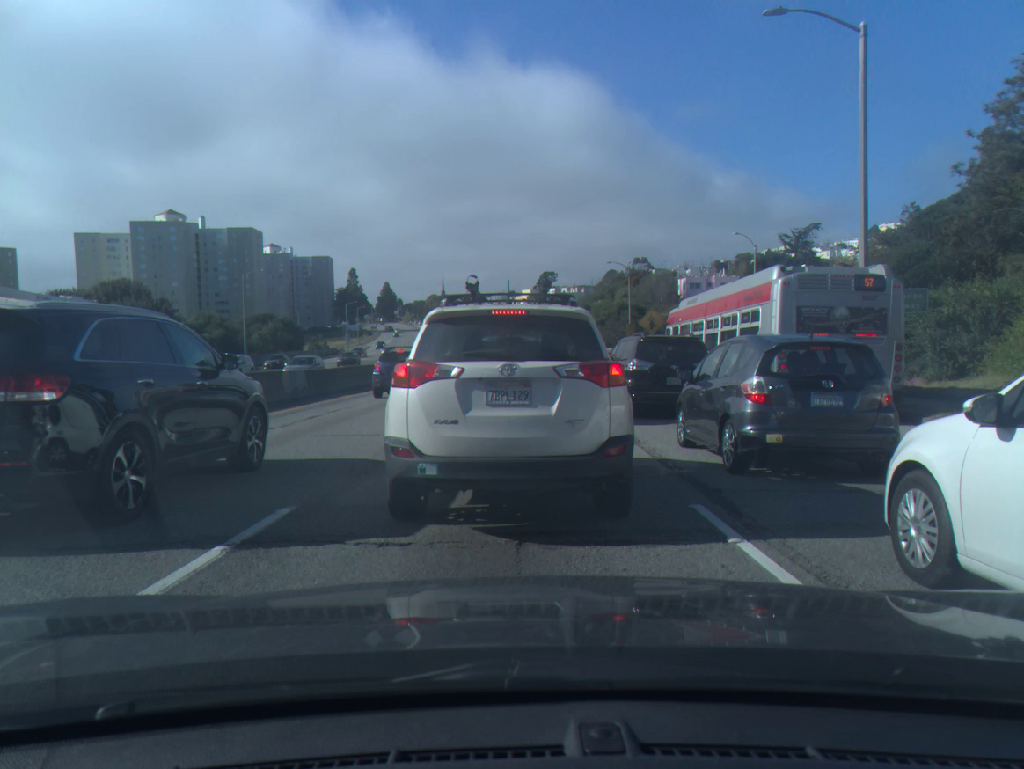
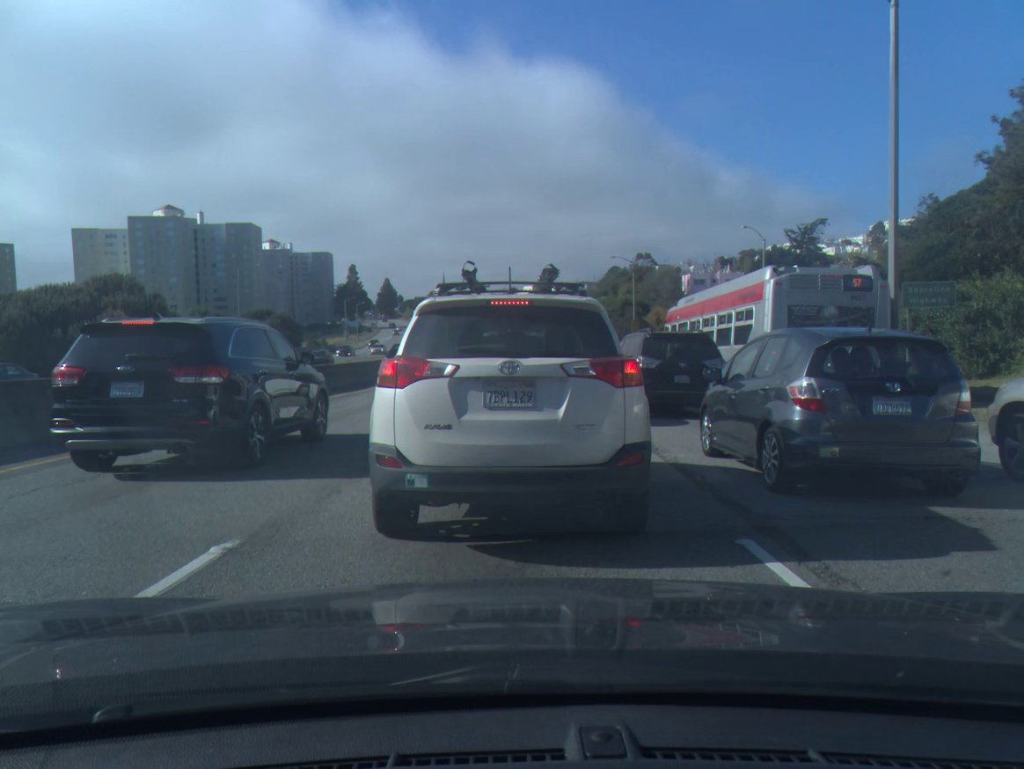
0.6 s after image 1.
(0.0, +1.3) m; 0°
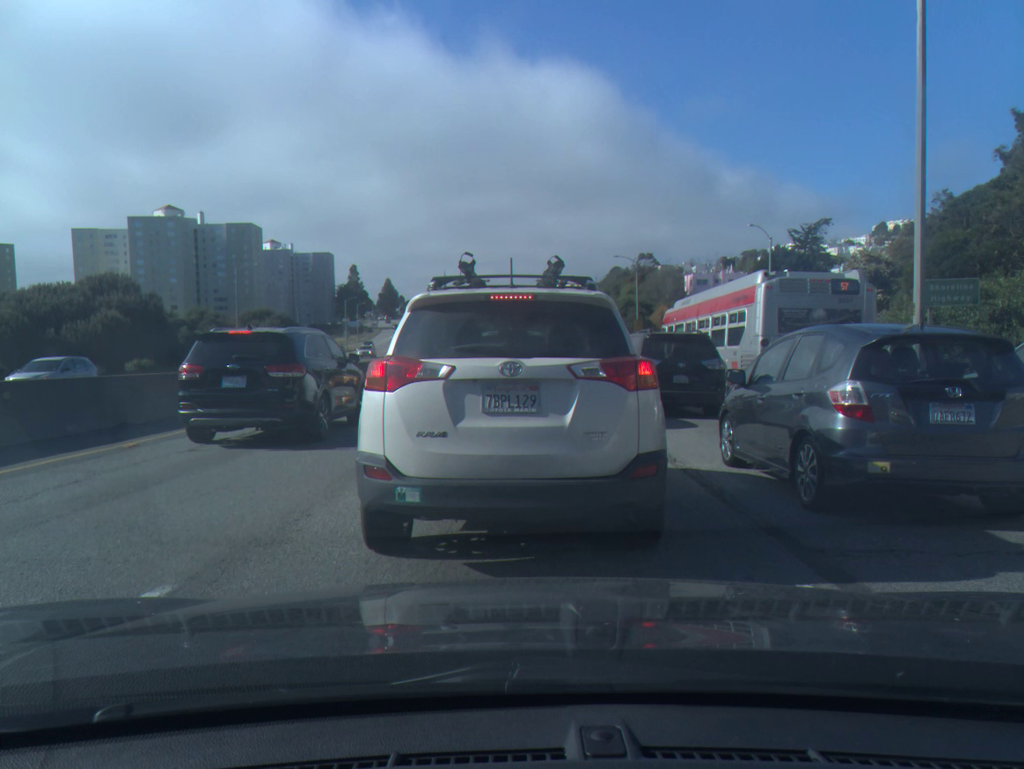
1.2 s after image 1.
(0.0, +1.1) m; 0°
